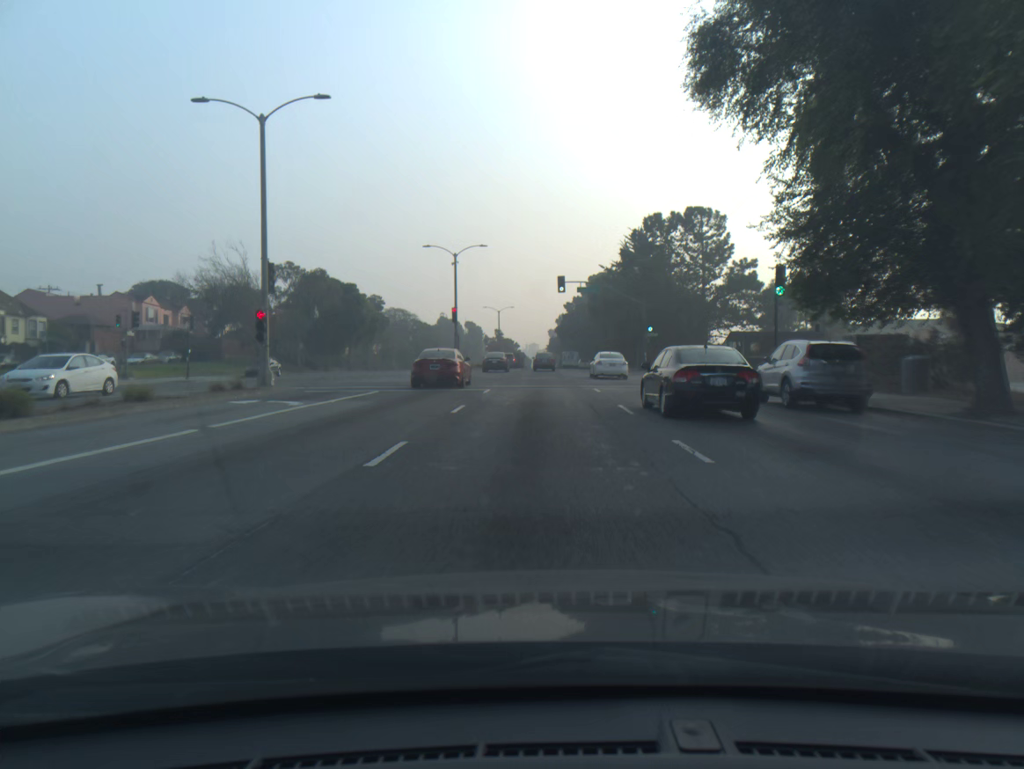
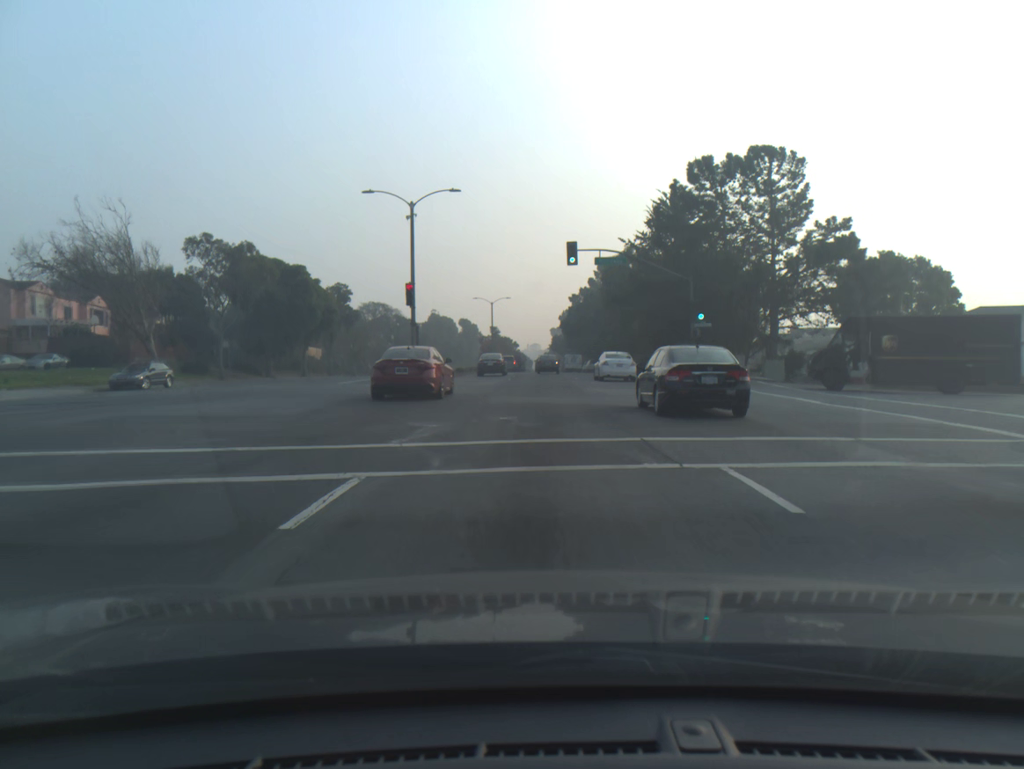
(0.0, +19.5) m; 0°
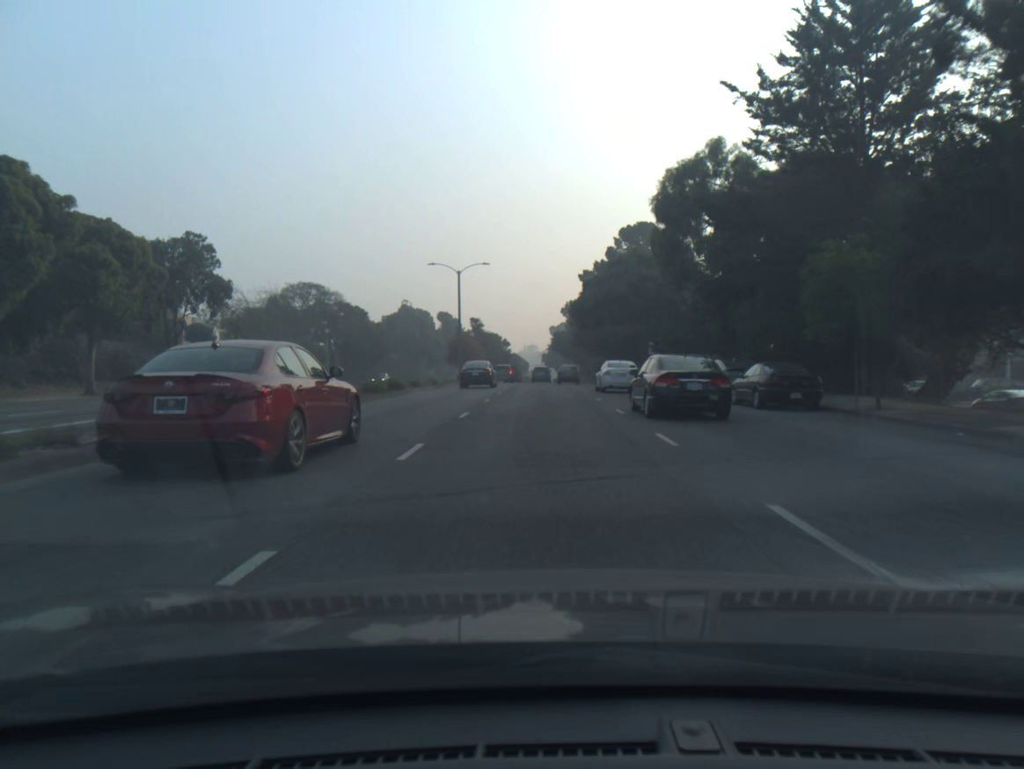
(0.0, +37.1) m; 0°
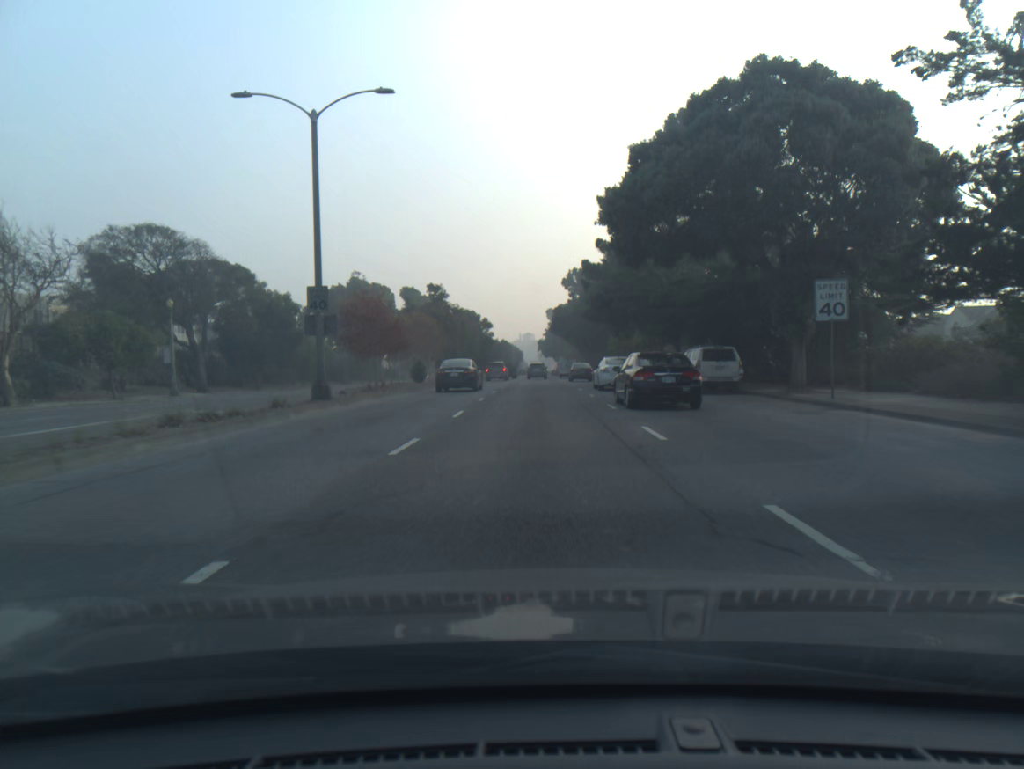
(+0.1, +36.0) m; 0°
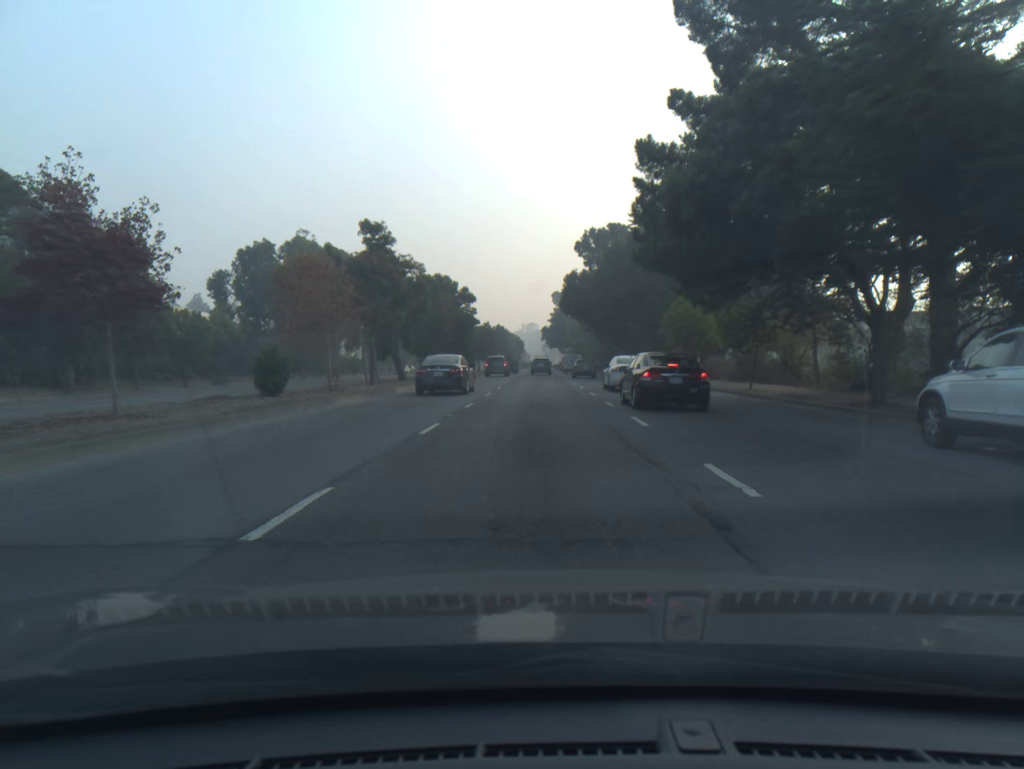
(-0.1, +26.9) m; 0°
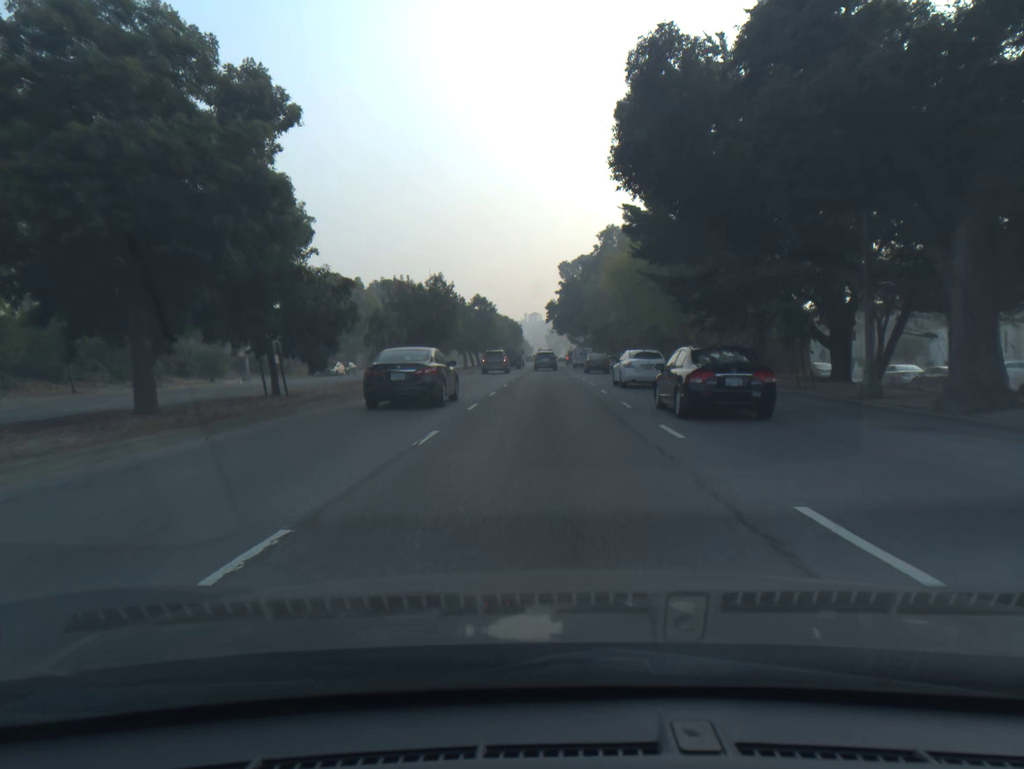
(-0.2, +45.1) m; 0°
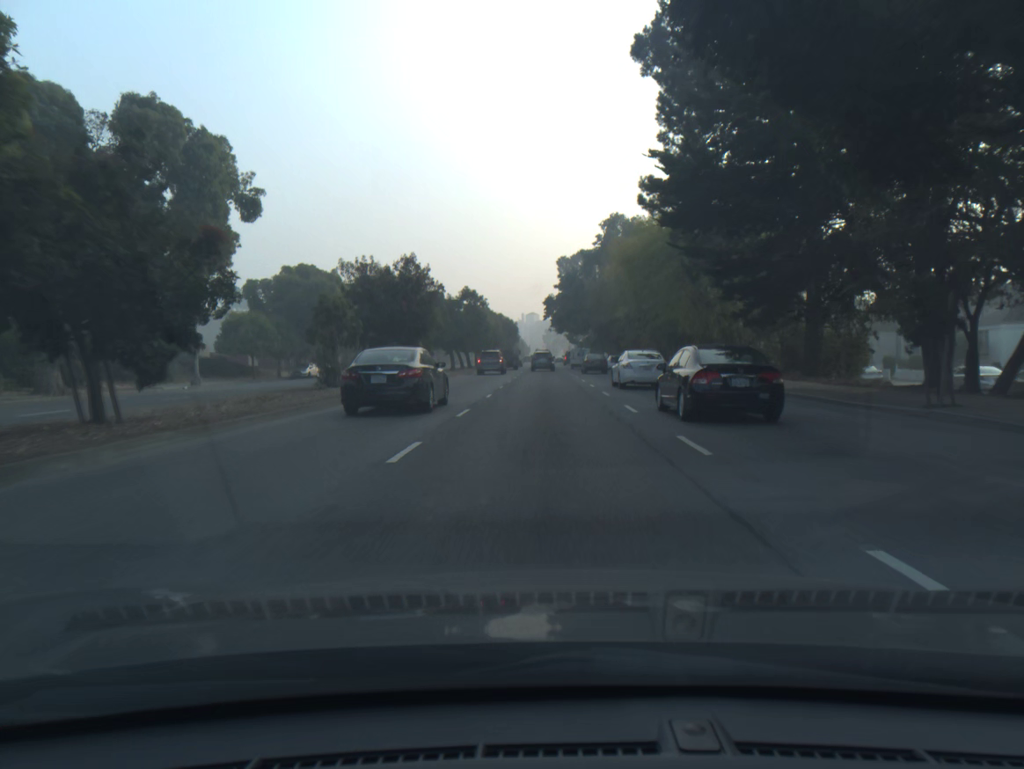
(0.0, +8.8) m; 0°
